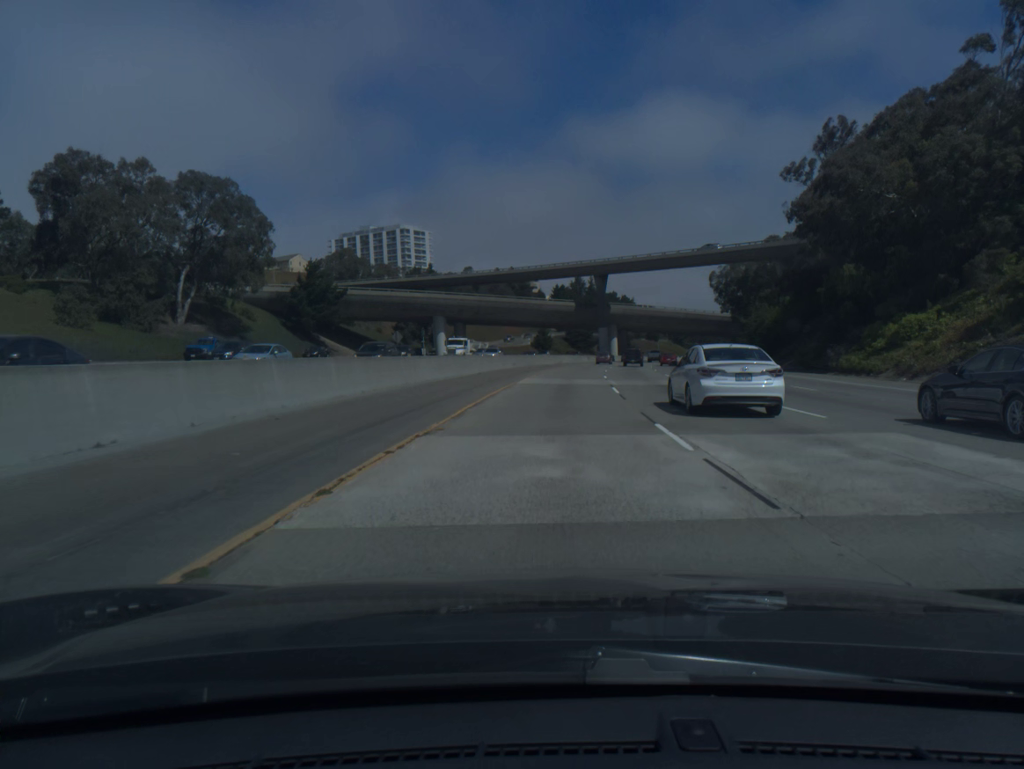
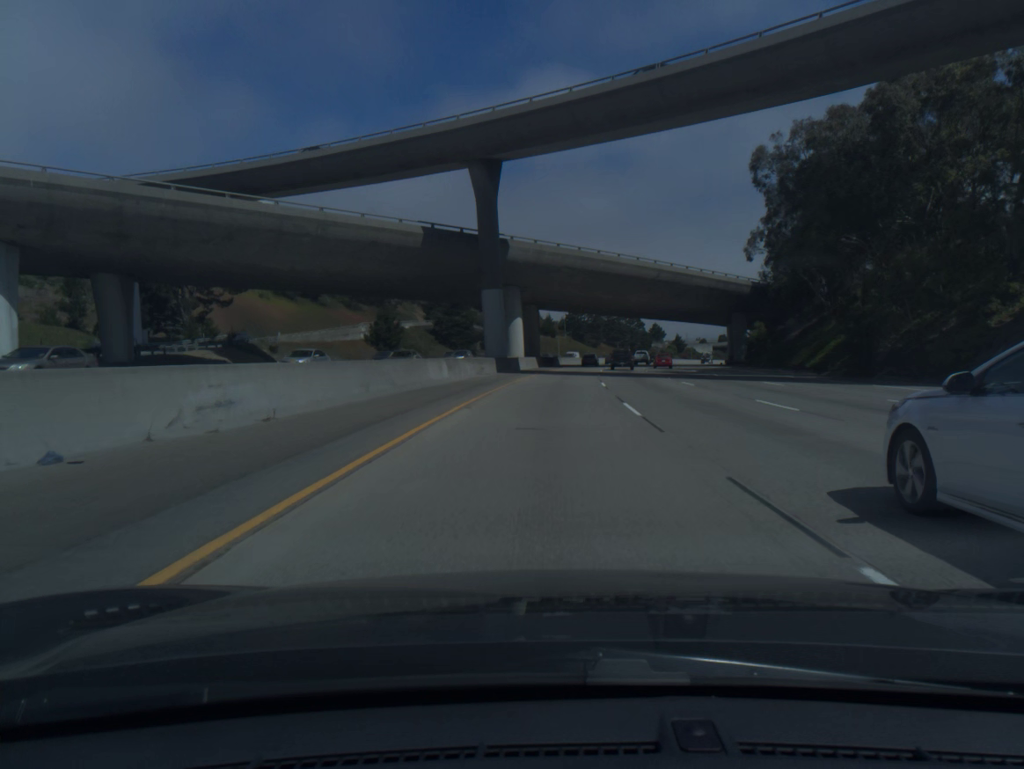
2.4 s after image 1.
(+5.8, +82.4) m; +8°
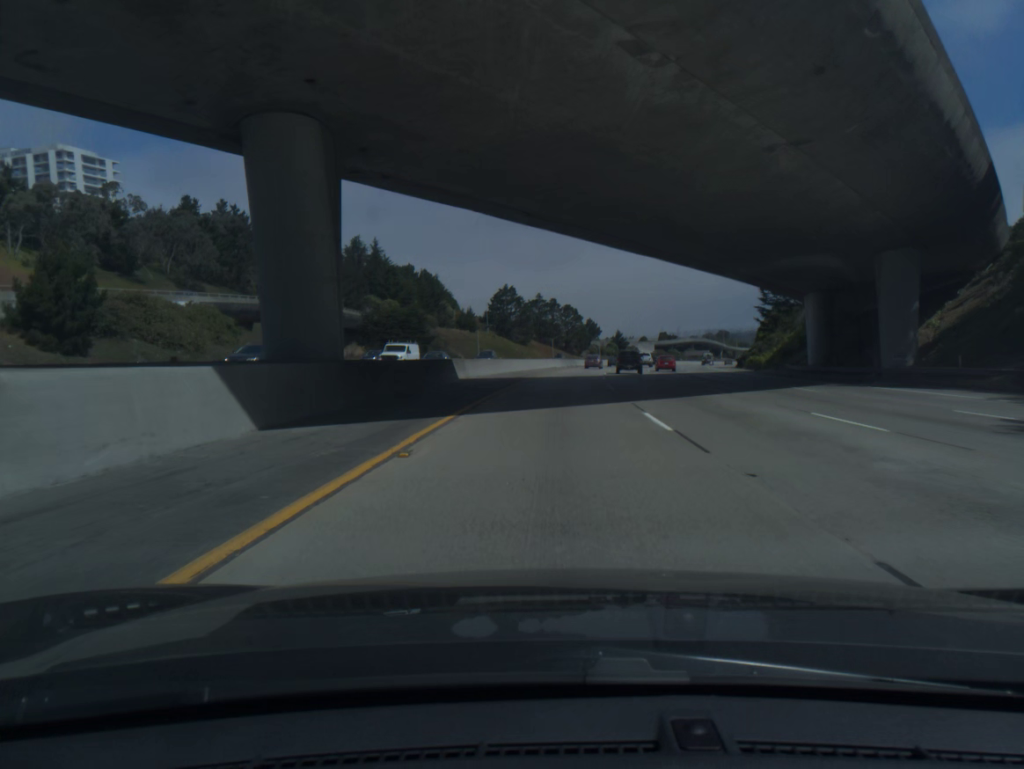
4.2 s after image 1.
(+2.8, +61.7) m; +5°
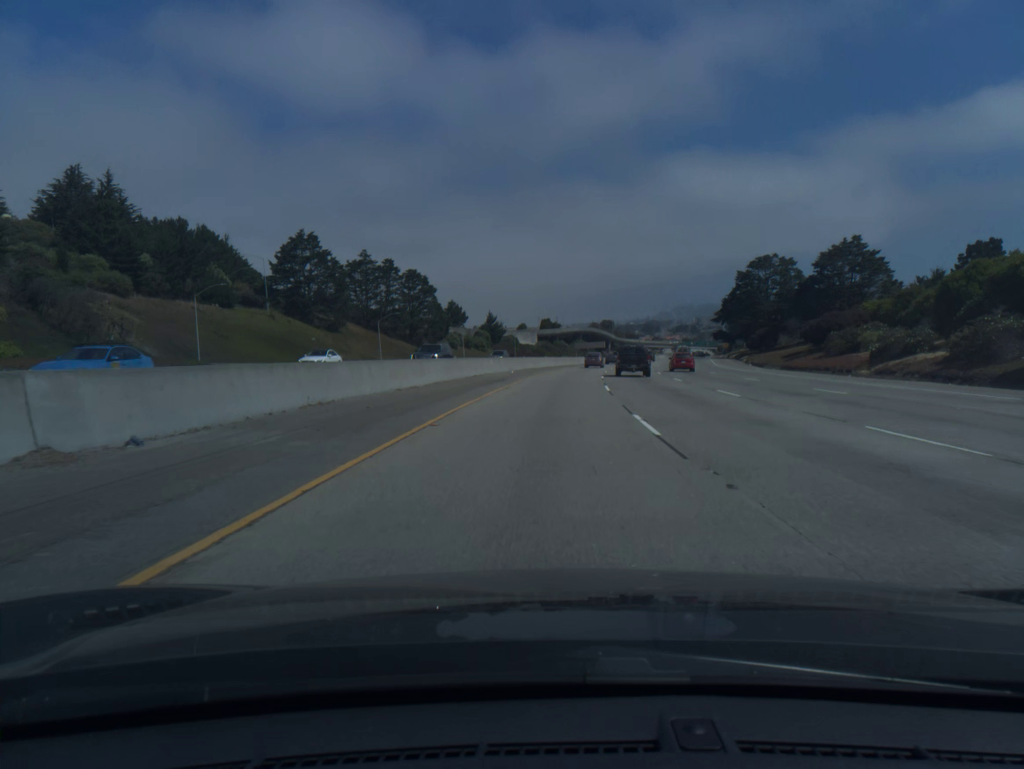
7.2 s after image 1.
(+9.0, +102.7) m; +9°
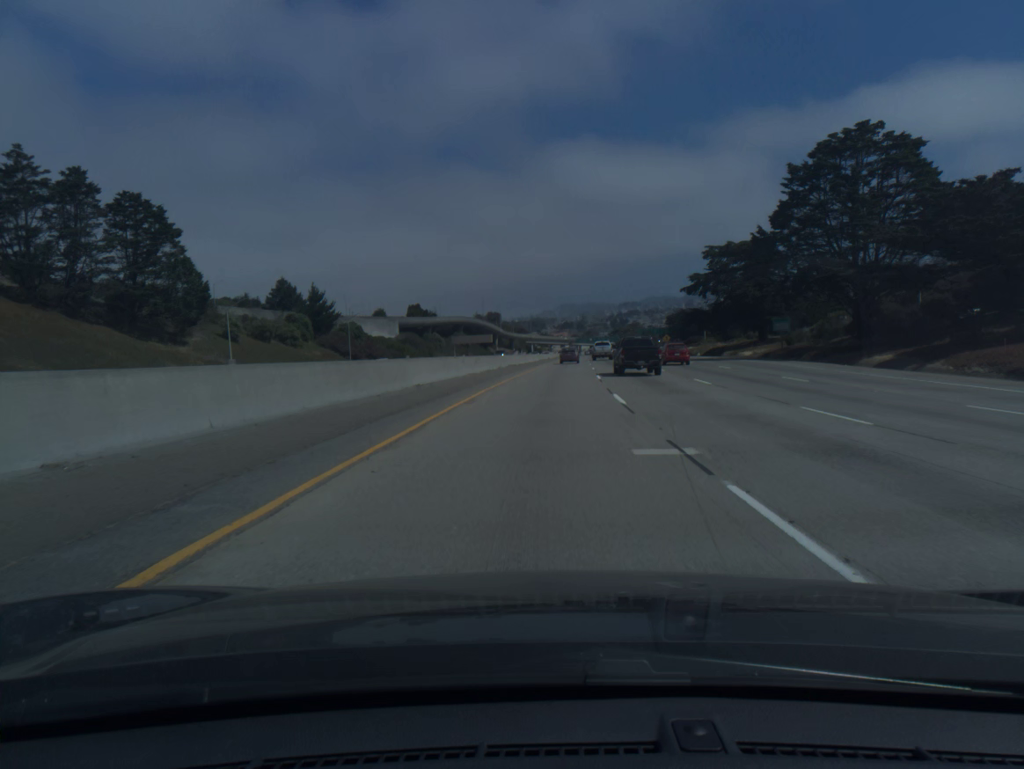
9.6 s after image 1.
(+5.8, +82.0) m; +8°
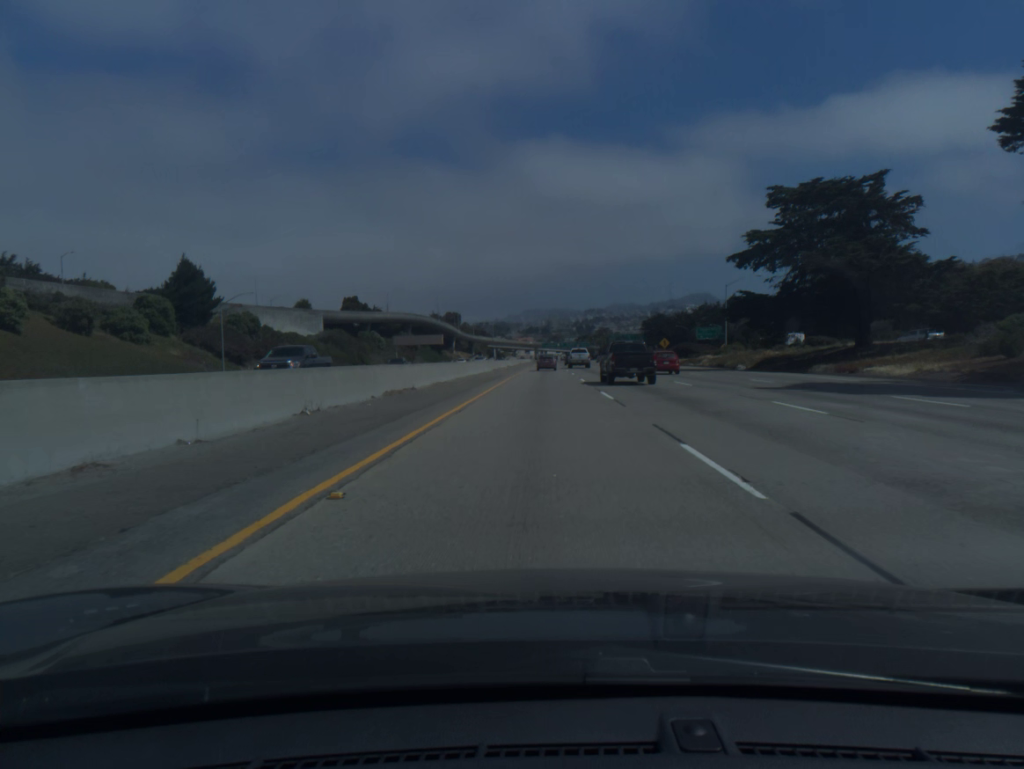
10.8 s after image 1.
(+1.0, +40.6) m; +3°
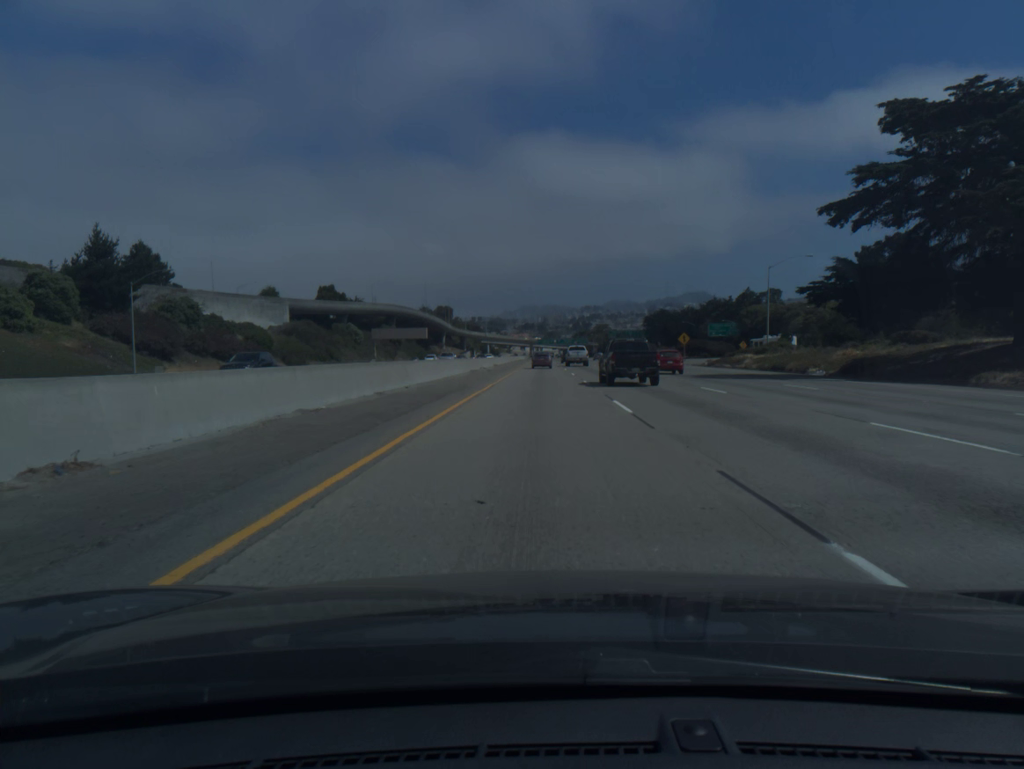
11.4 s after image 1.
(+0.1, +20.2) m; 0°
